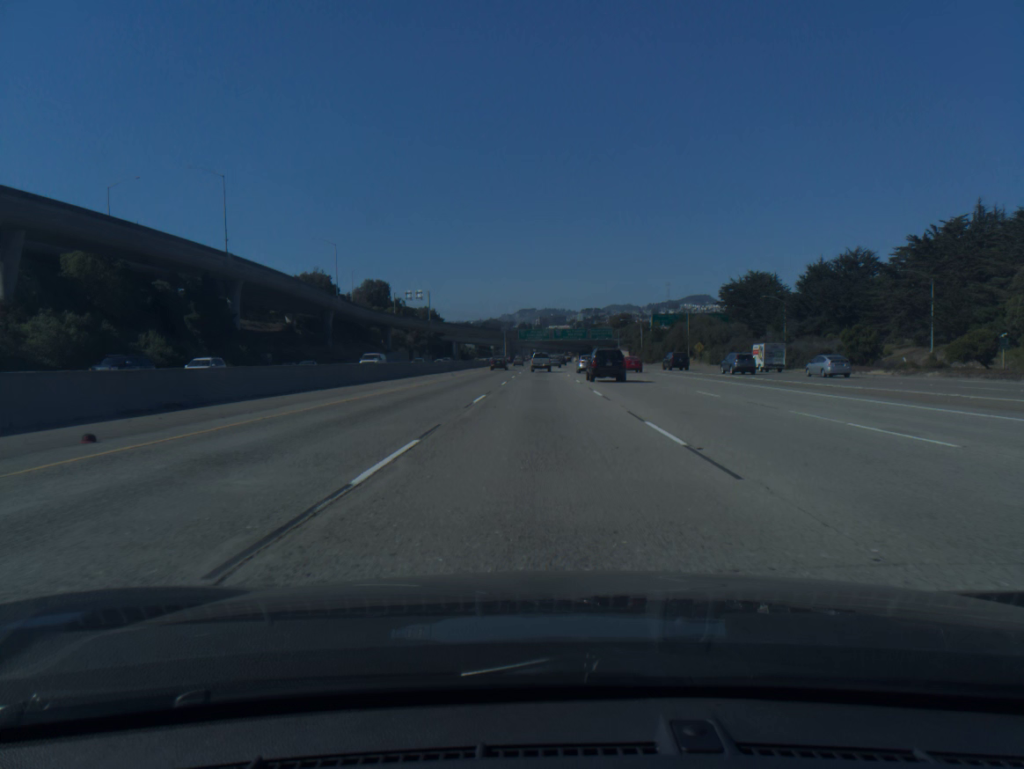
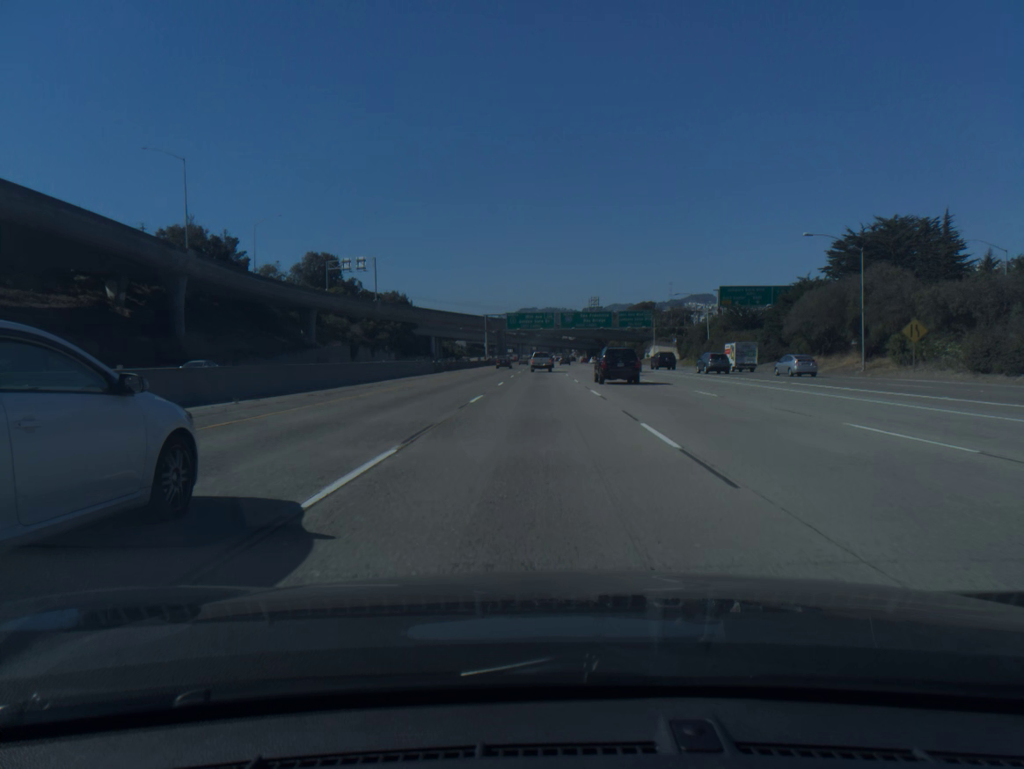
(+0.1, +71.4) m; 0°
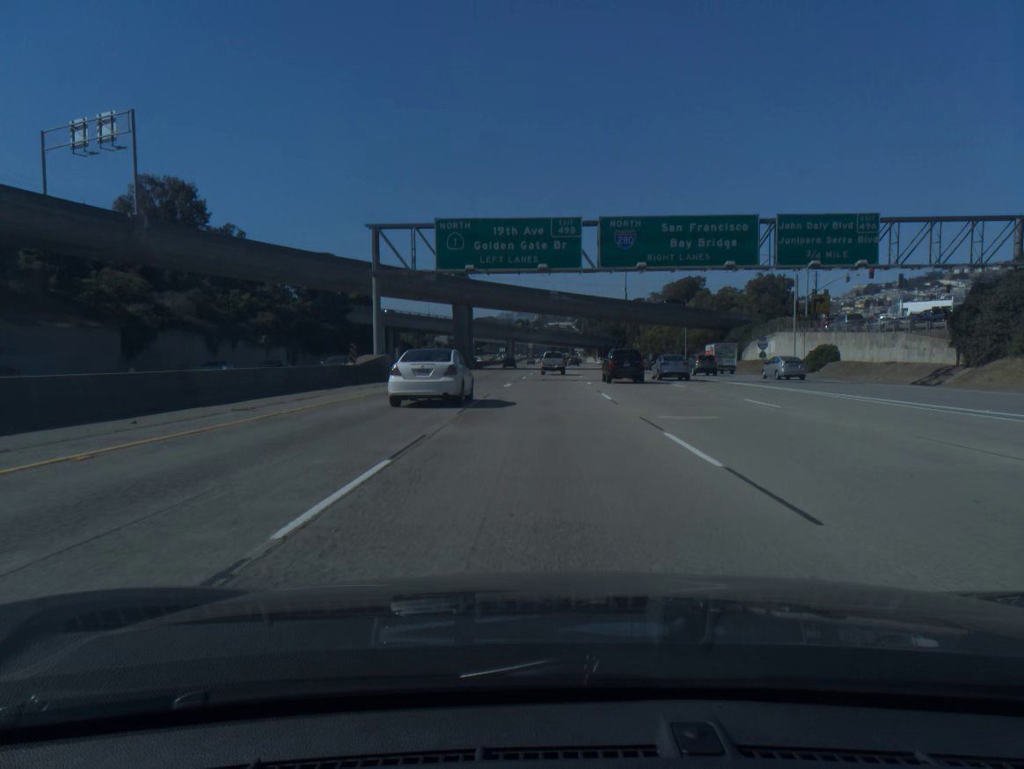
(-0.2, +87.2) m; 0°
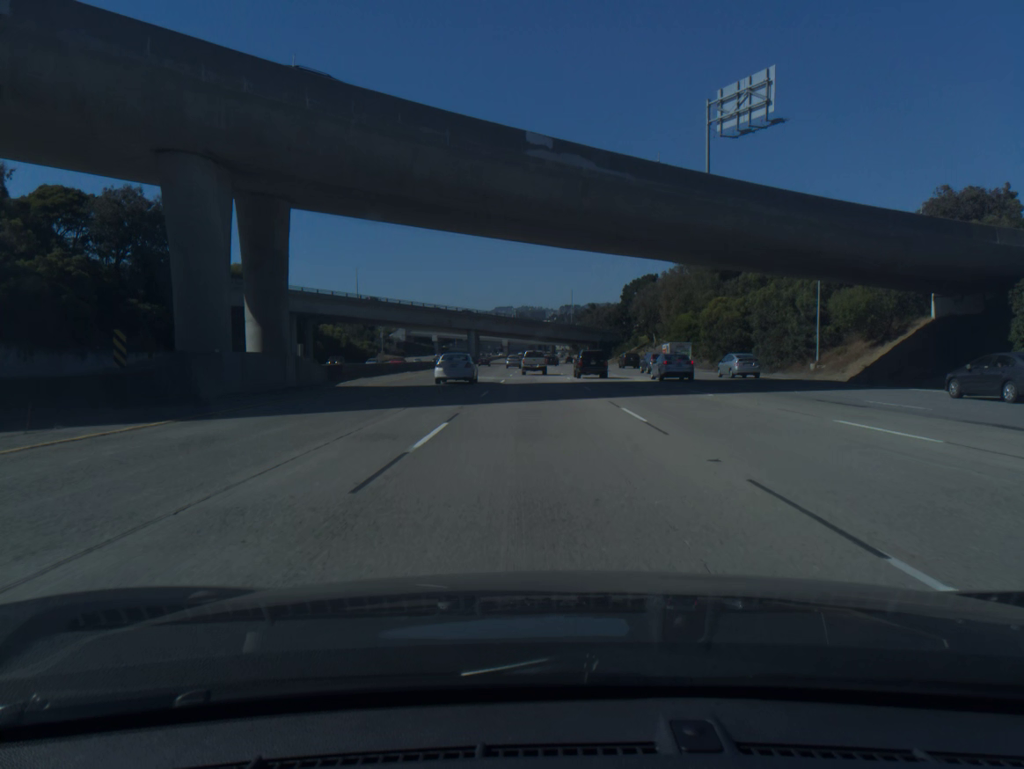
(+0.8, +65.4) m; +2°
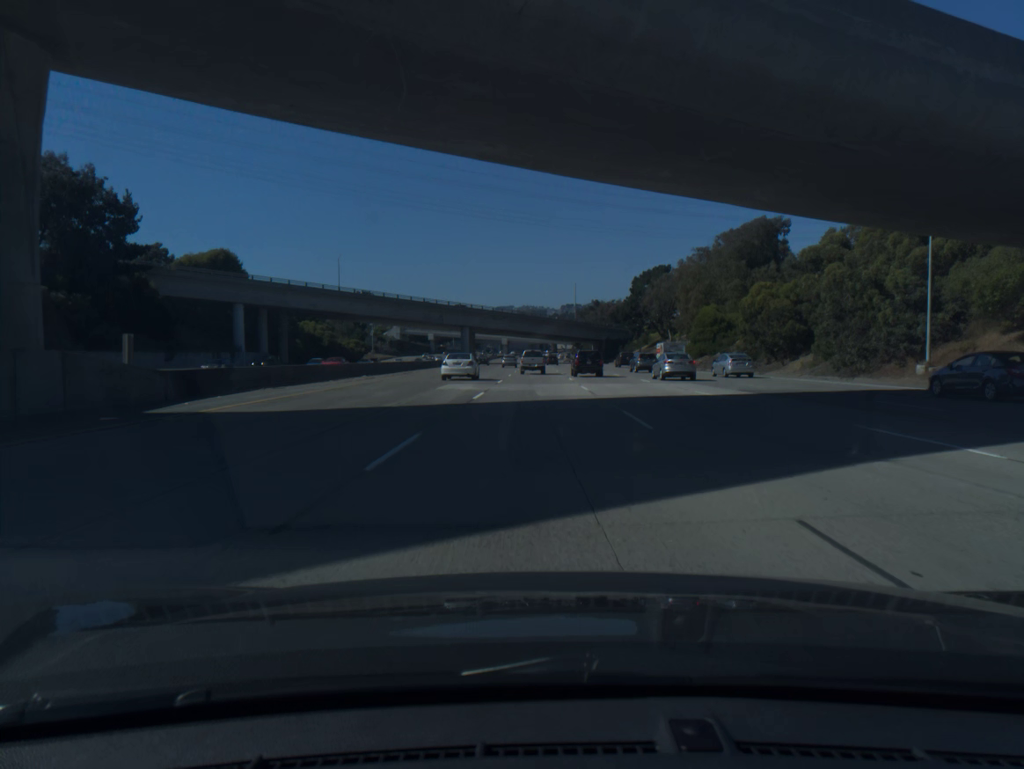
(0.0, +16.0) m; 0°
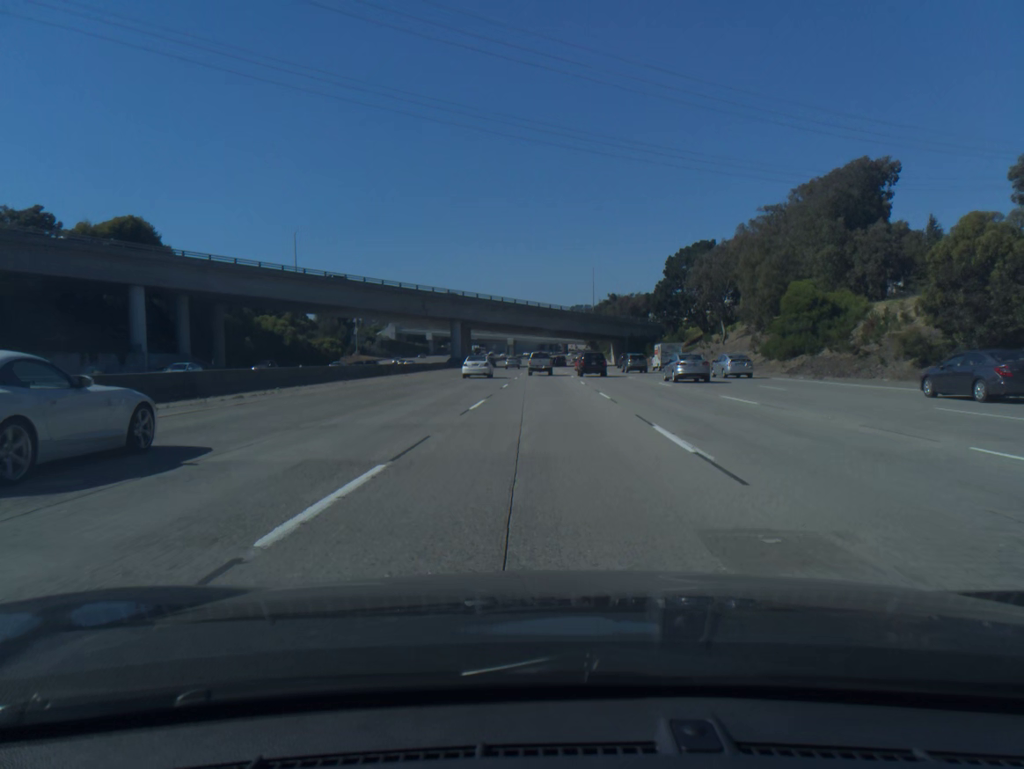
(-0.2, +31.9) m; -1°
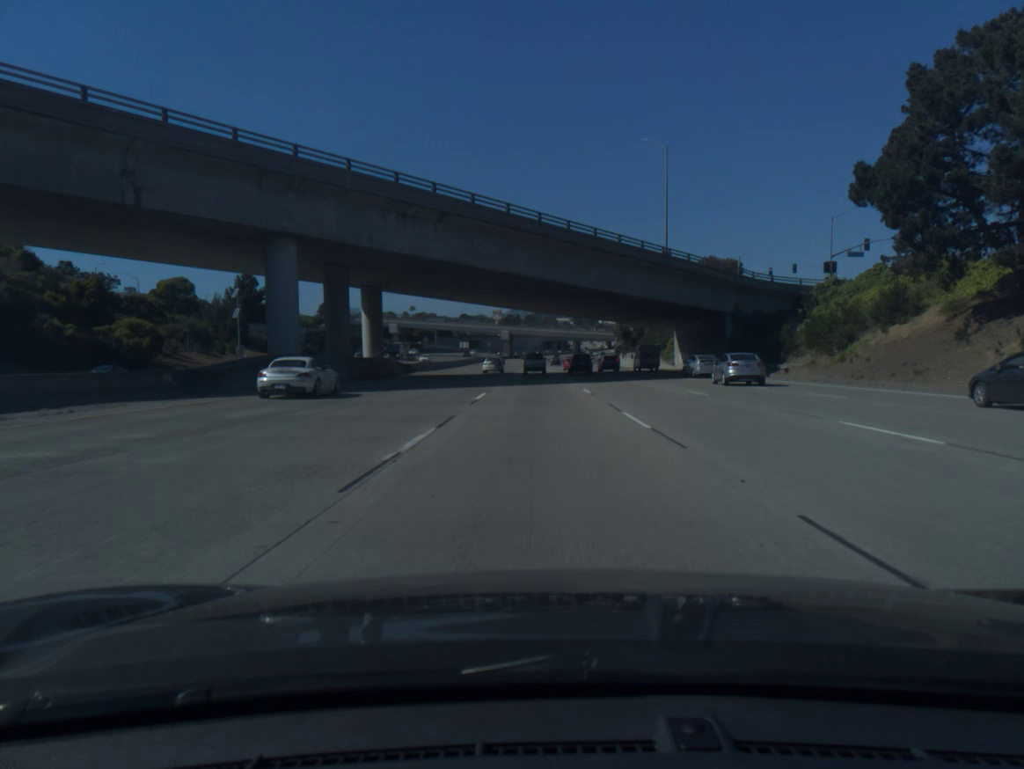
(-0.1, +80.9) m; -1°
